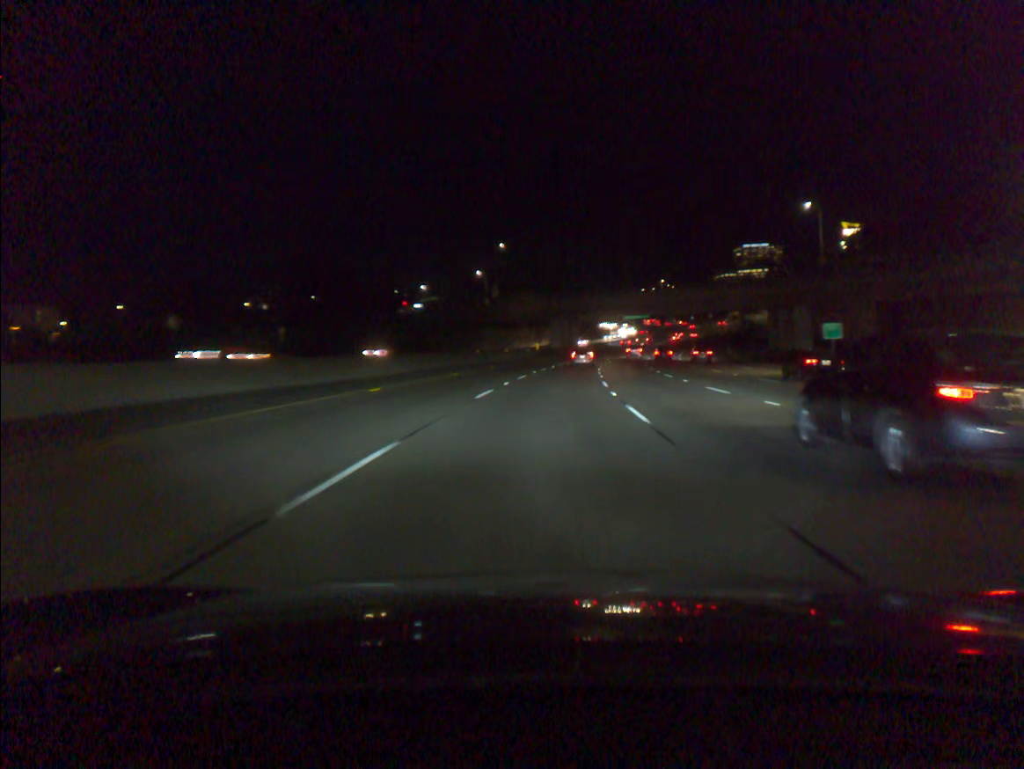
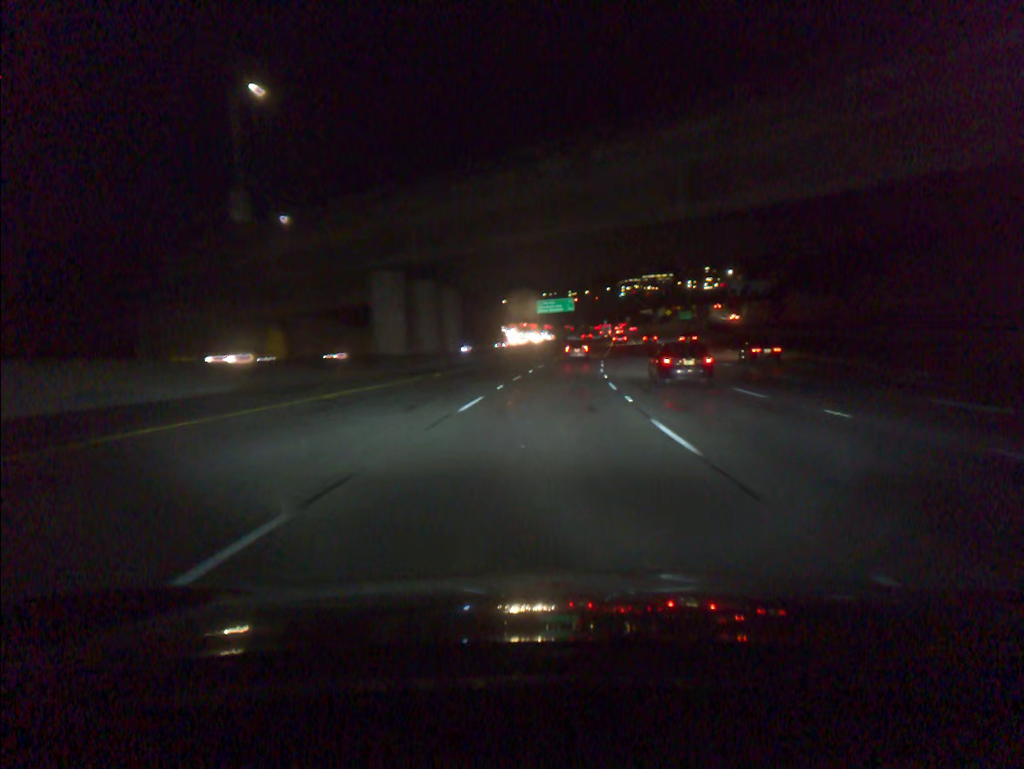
(+4.7, +77.5) m; +7°
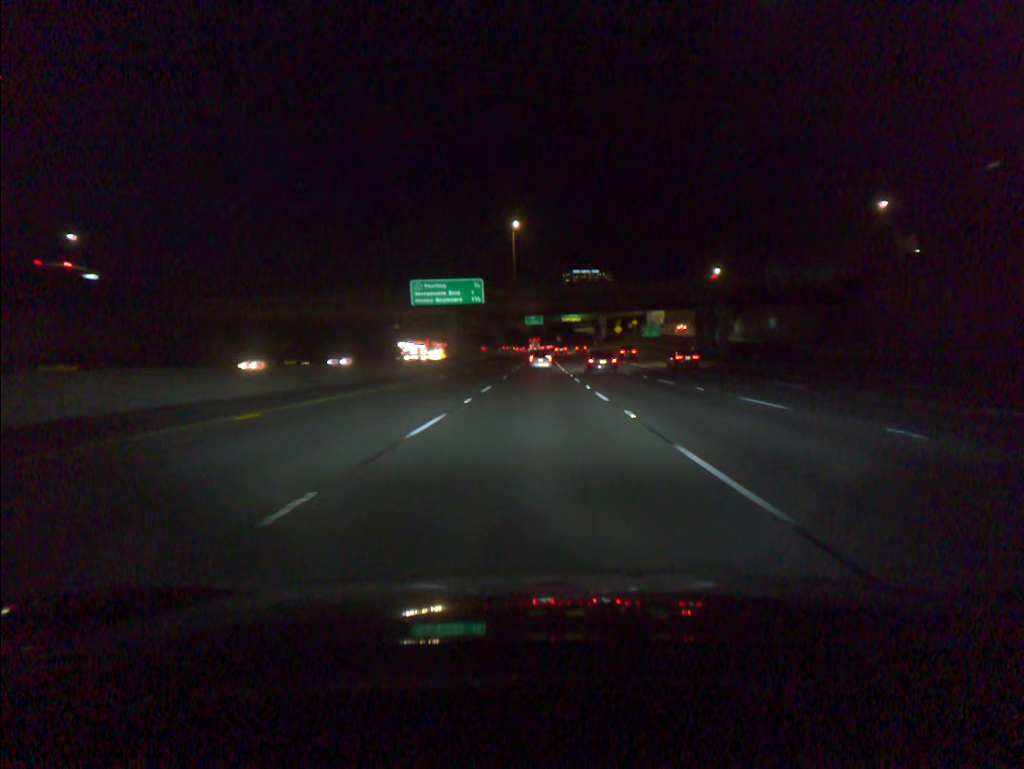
(+4.5, +76.6) m; +6°
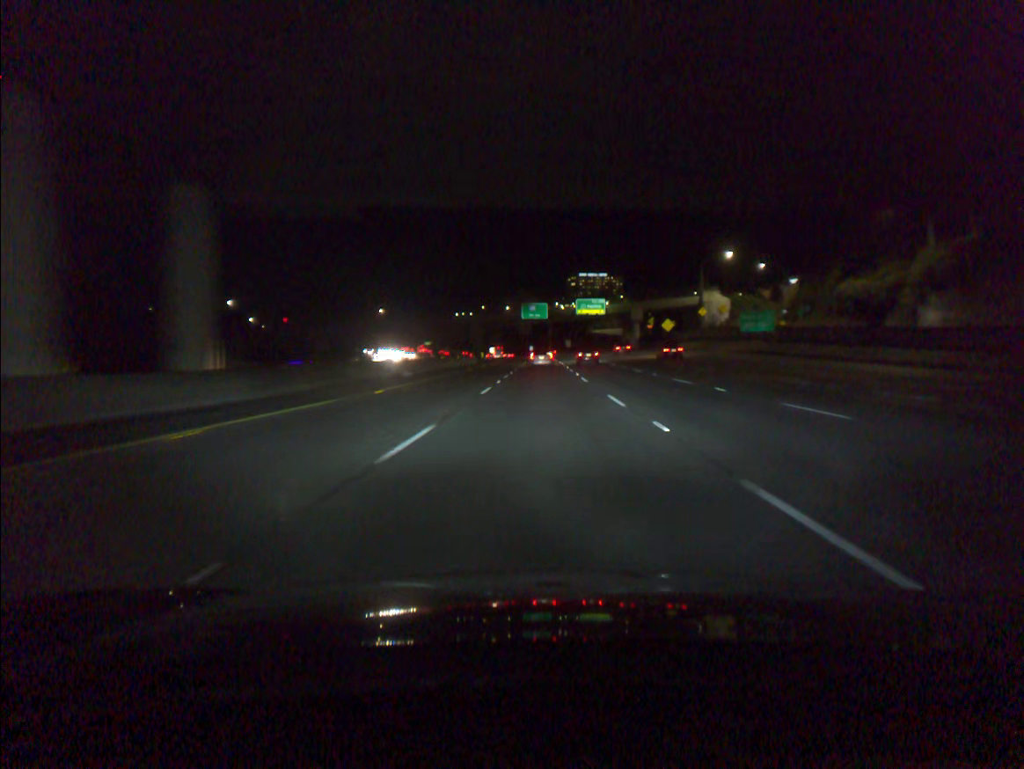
(0.0, +76.0) m; 0°
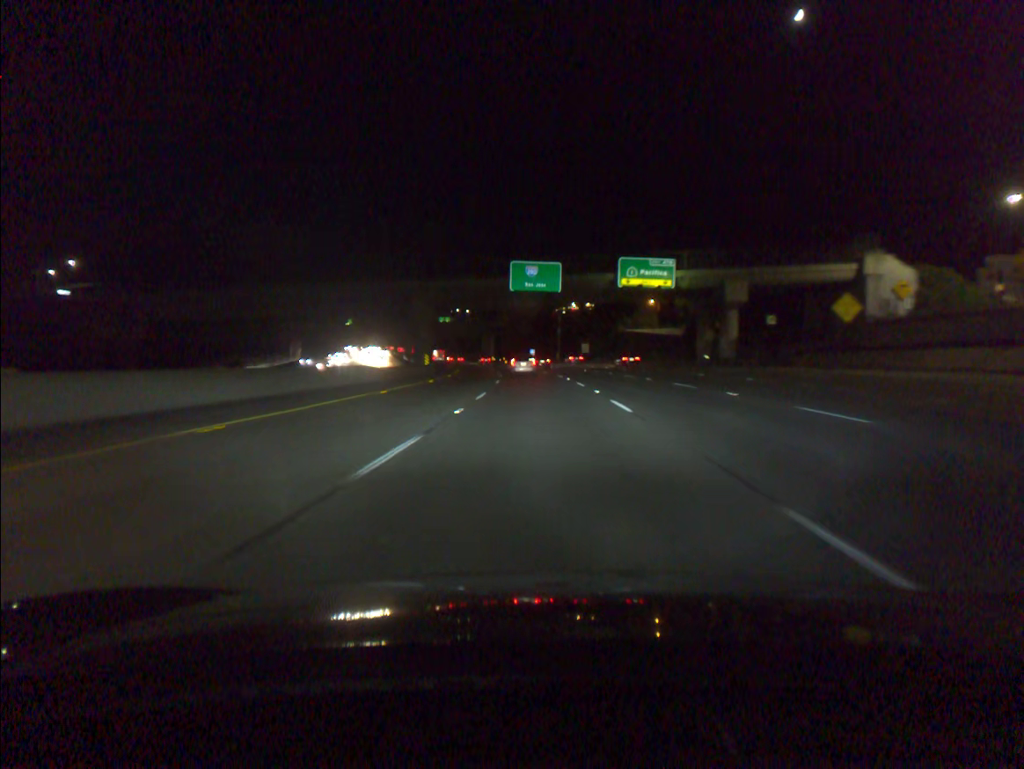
(0.0, +74.2) m; -1°
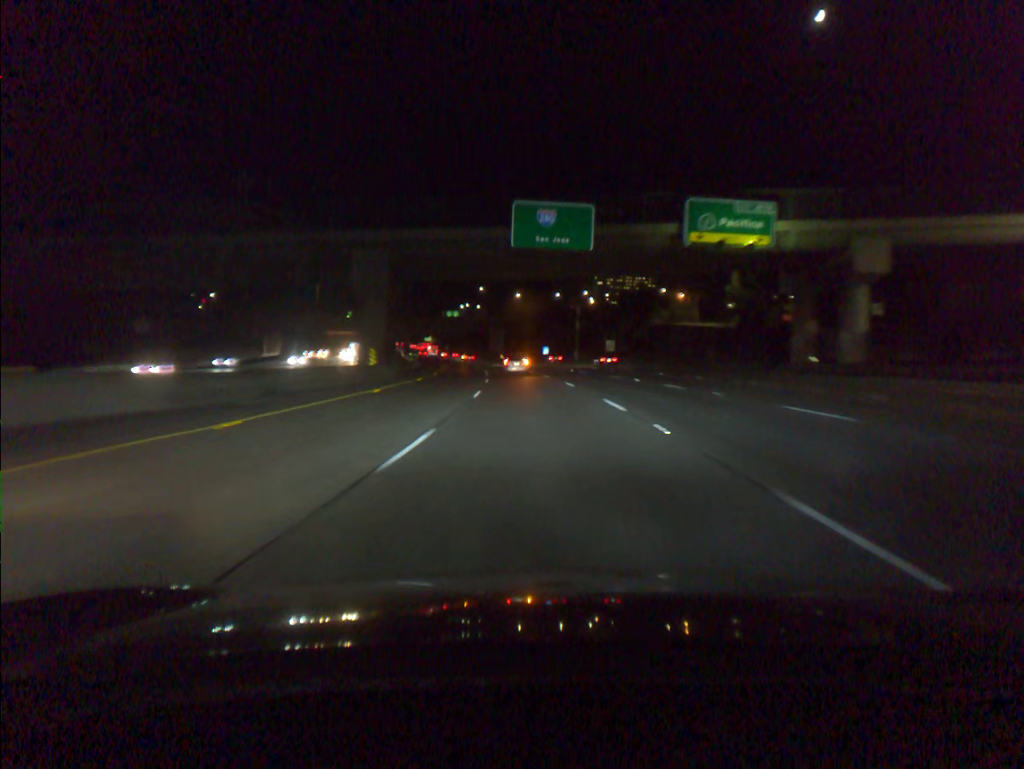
(-0.2, +28.5) m; -1°
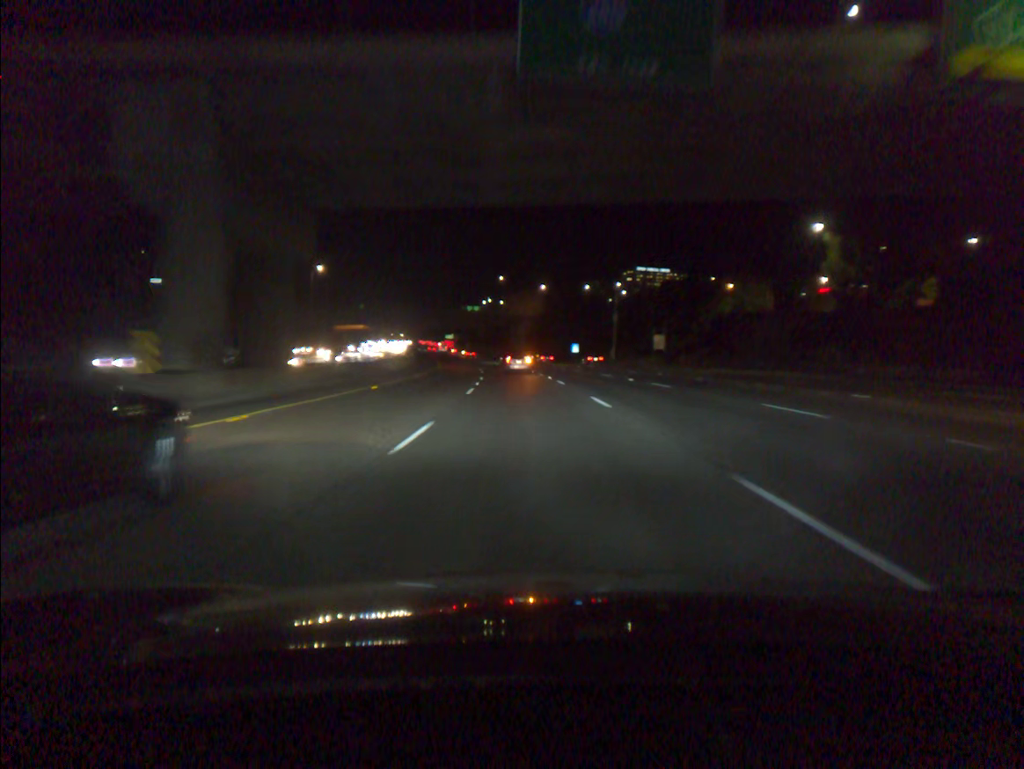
(-0.4, +28.2) m; -2°
